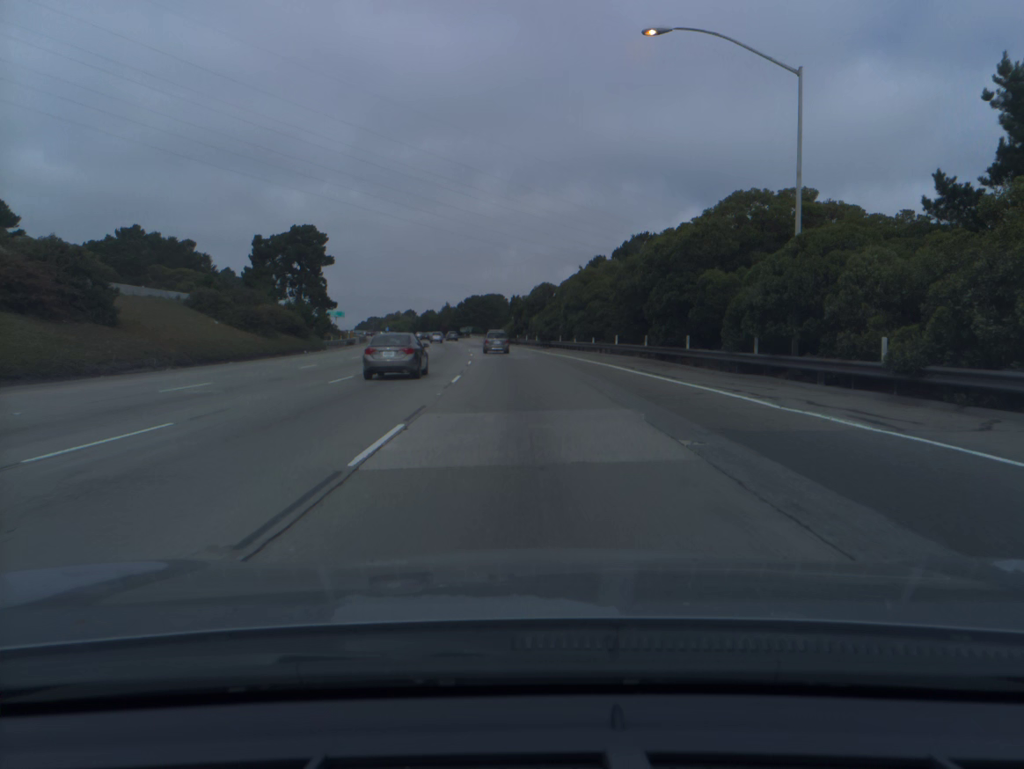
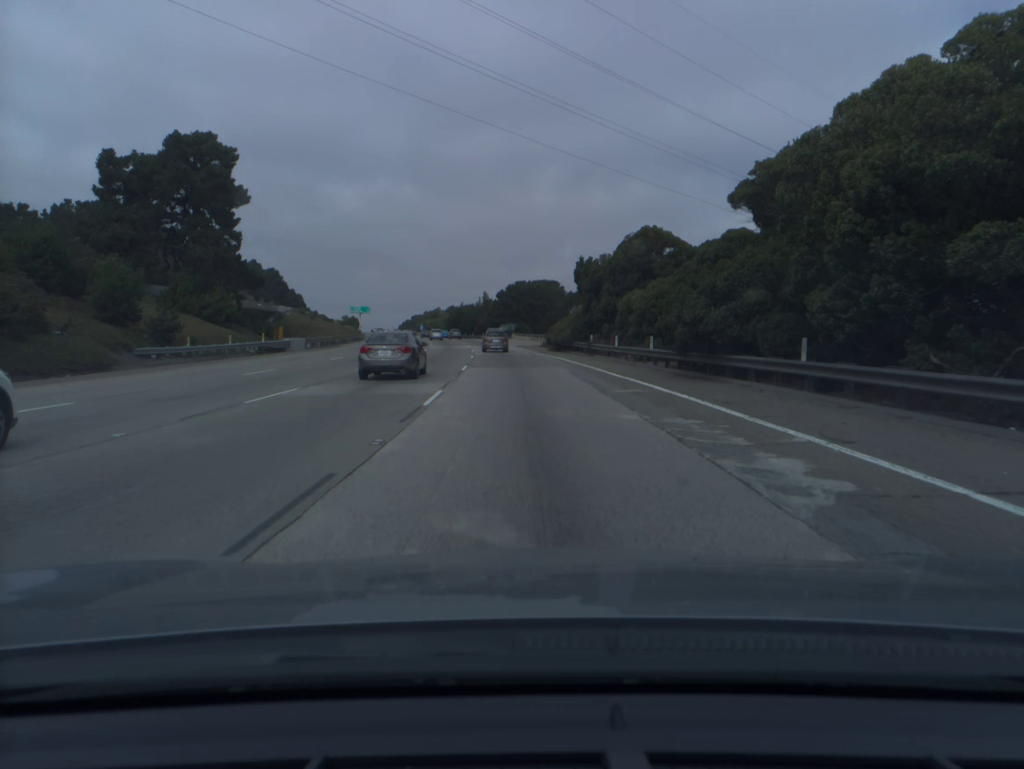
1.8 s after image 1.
(-1.8, +51.8) m; -4°
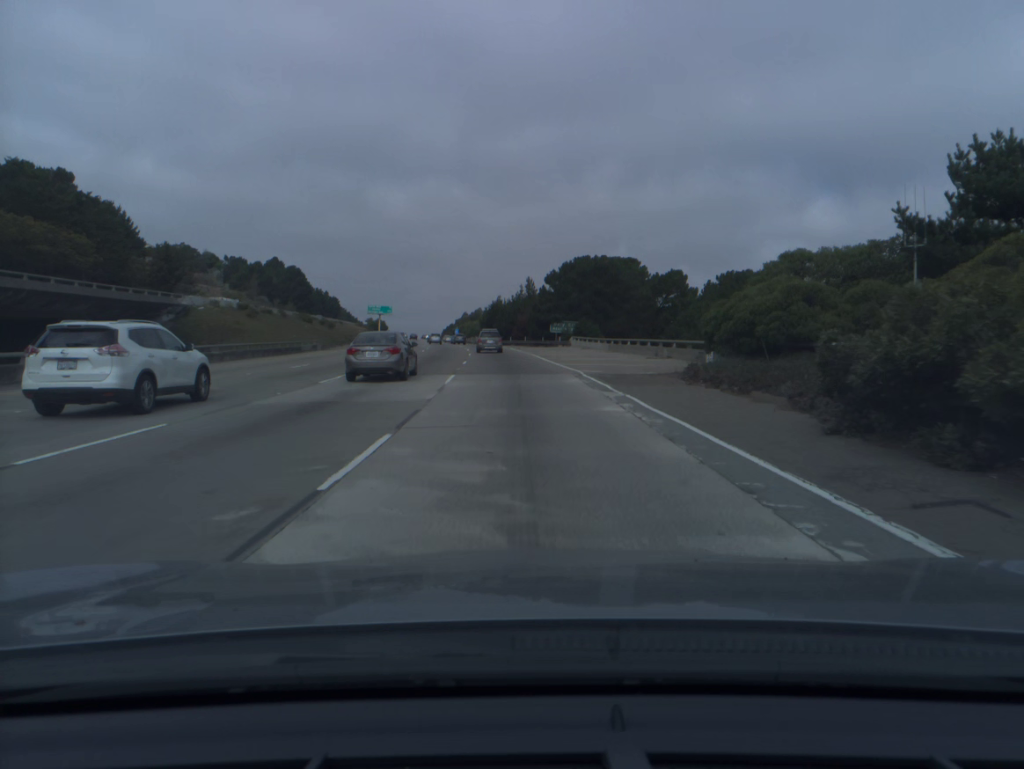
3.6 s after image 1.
(-1.6, +51.7) m; -4°
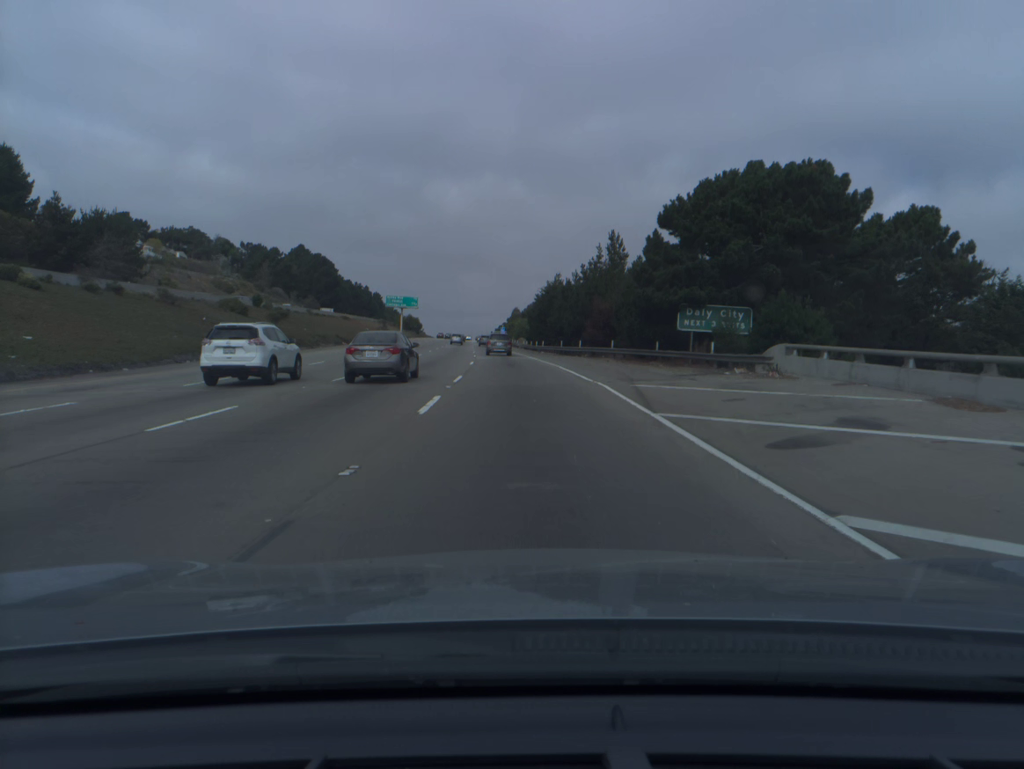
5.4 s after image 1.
(-2.0, +51.6) m; -4°
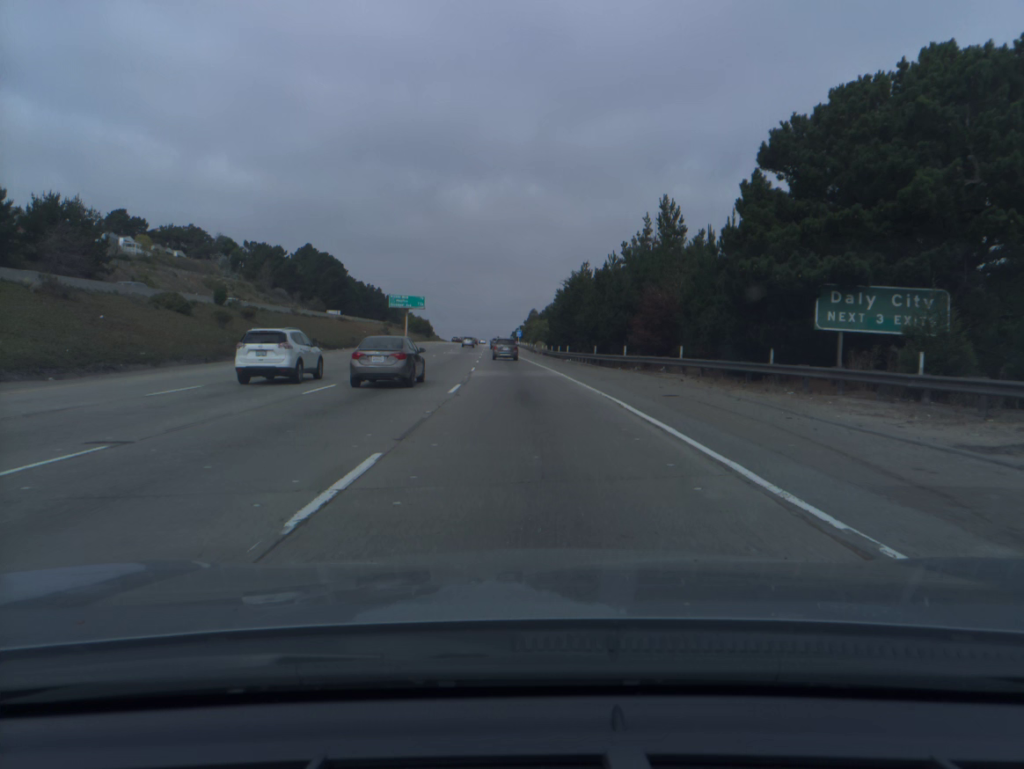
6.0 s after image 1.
(-0.2, +17.2) m; -1°
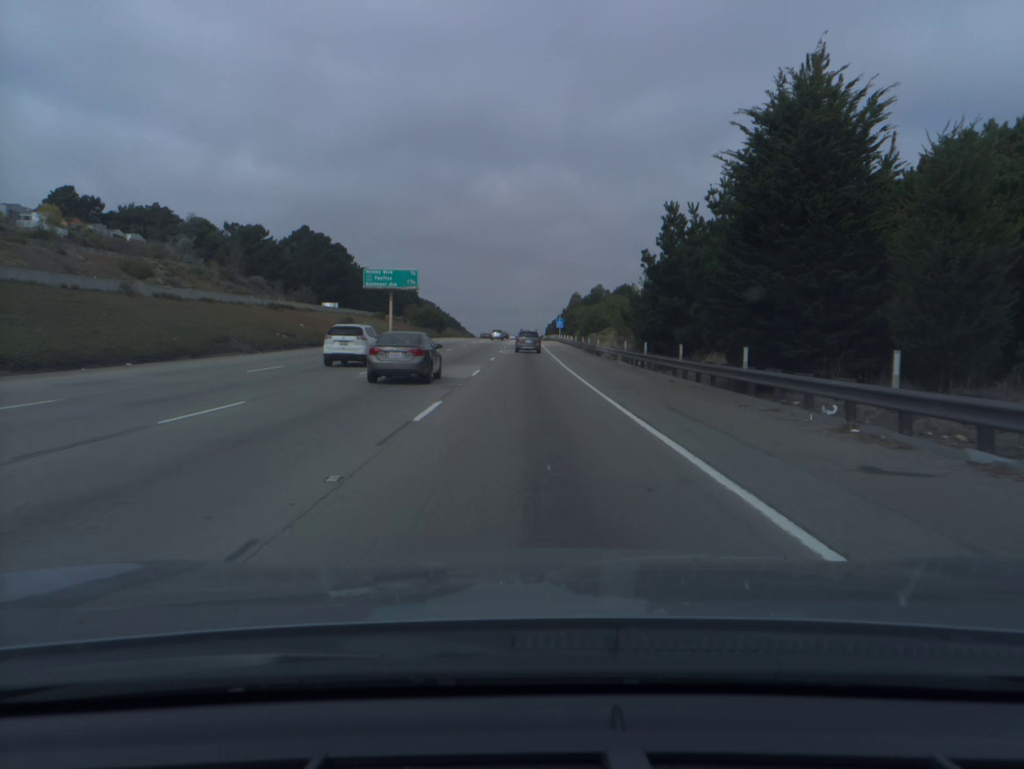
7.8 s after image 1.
(-1.3, +51.6) m; -3°
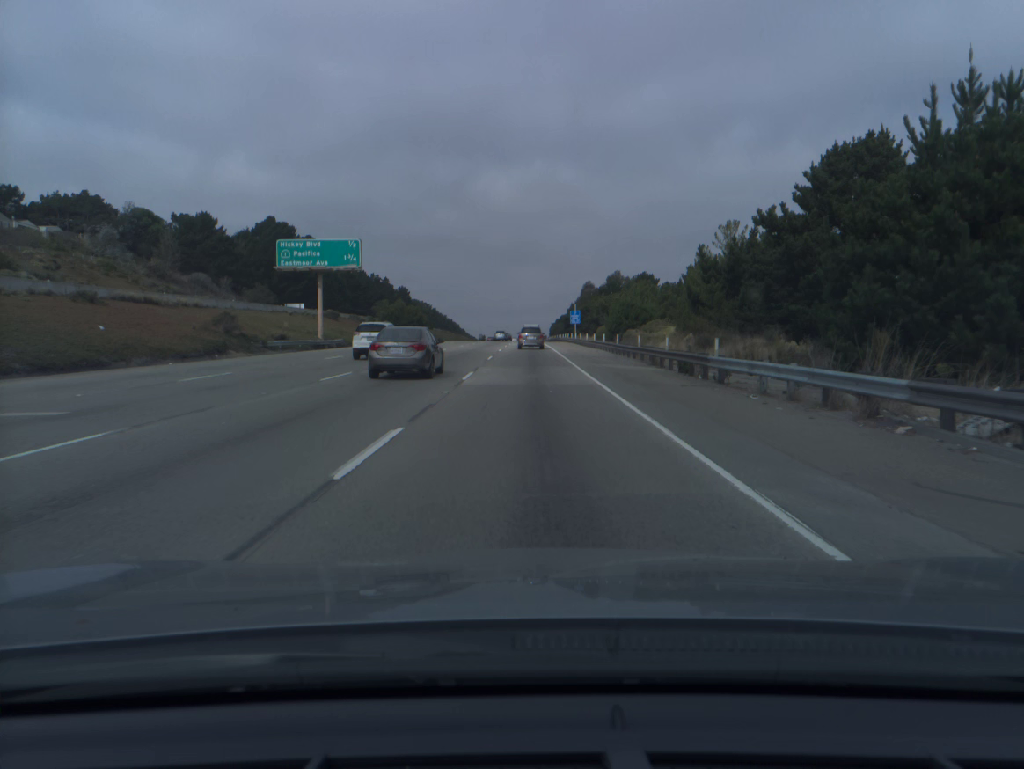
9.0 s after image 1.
(-0.1, +34.4) m; 0°
